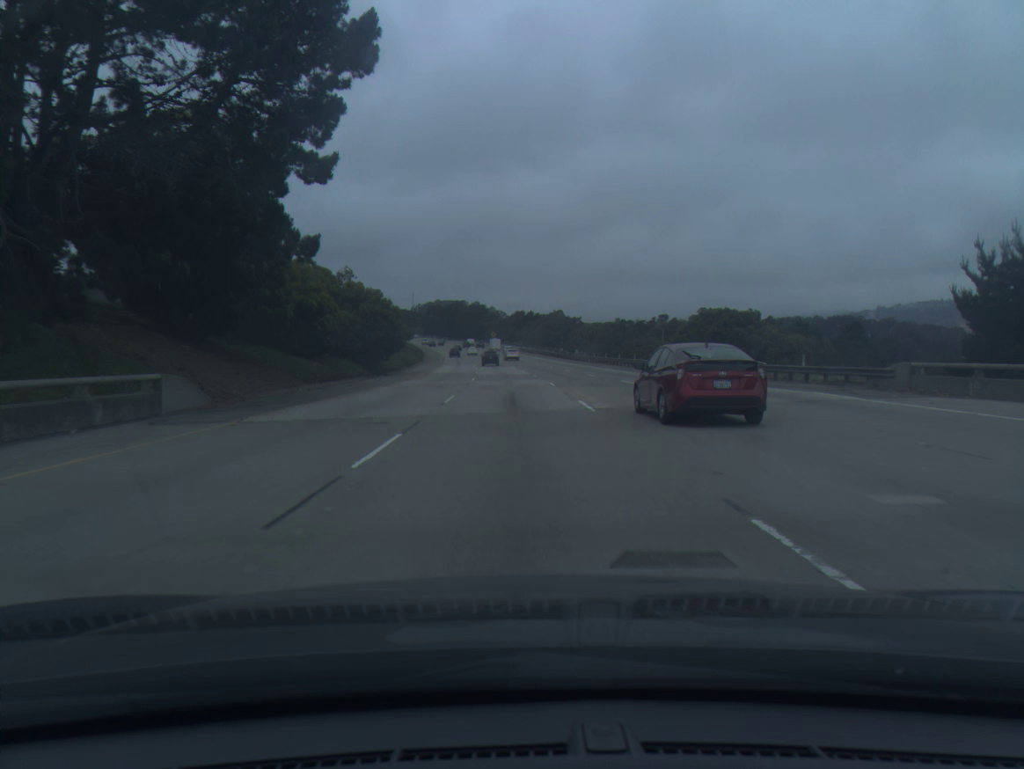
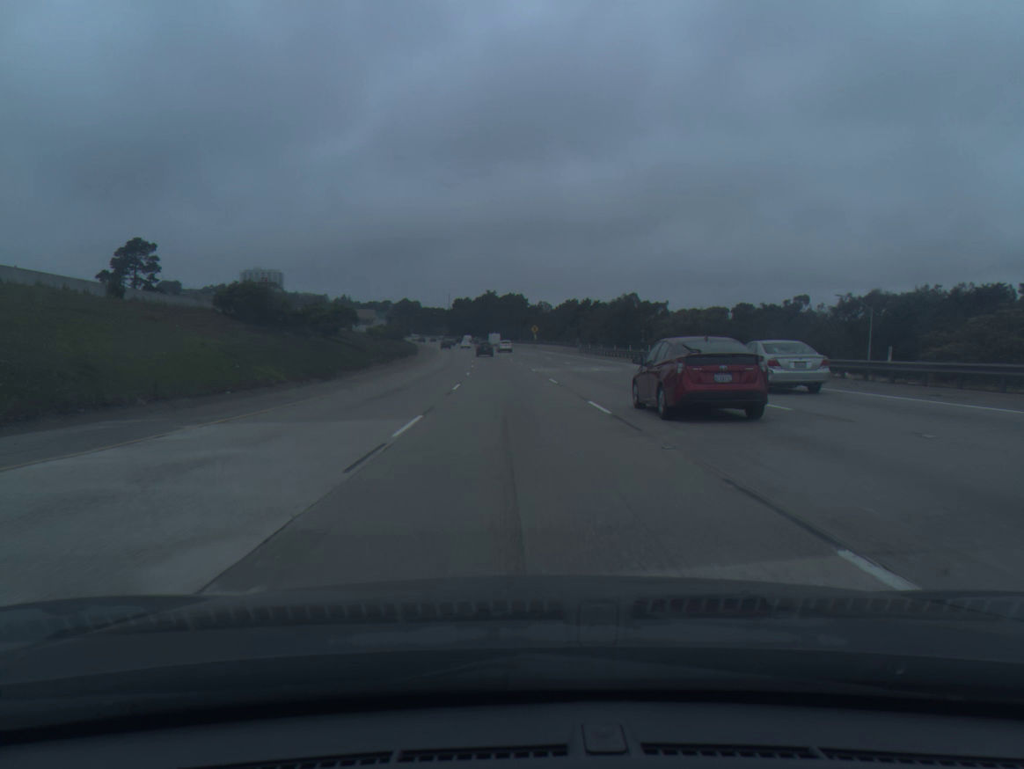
(-2.4, +75.5) m; -3°
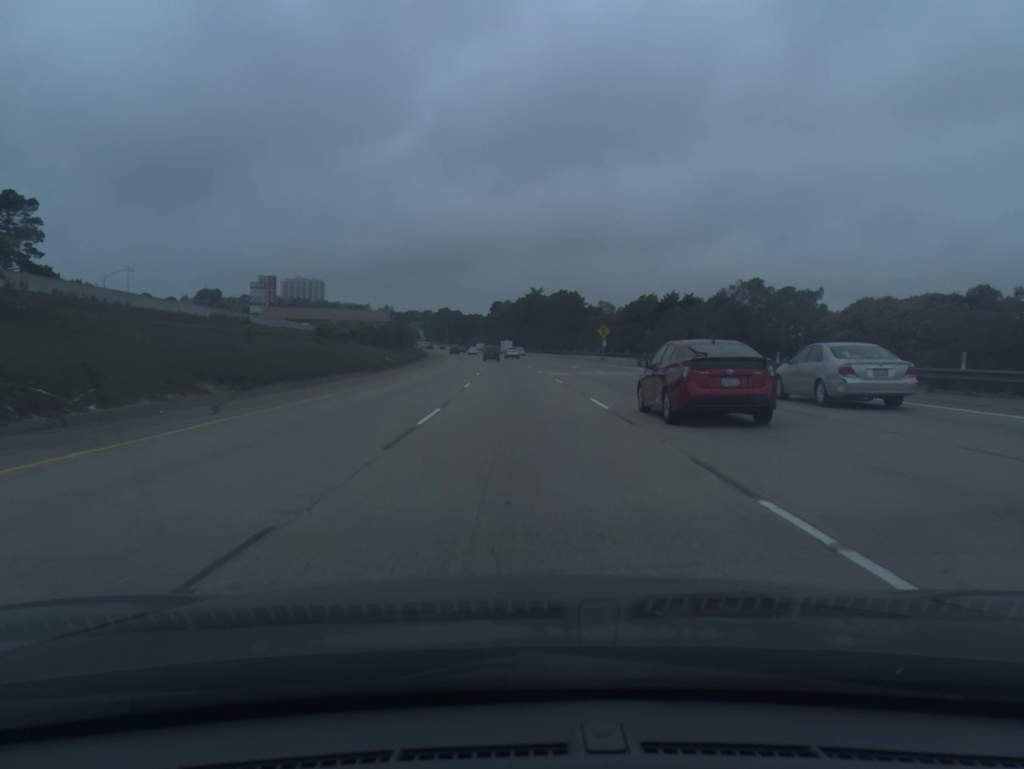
(-1.5, +56.4) m; -3°
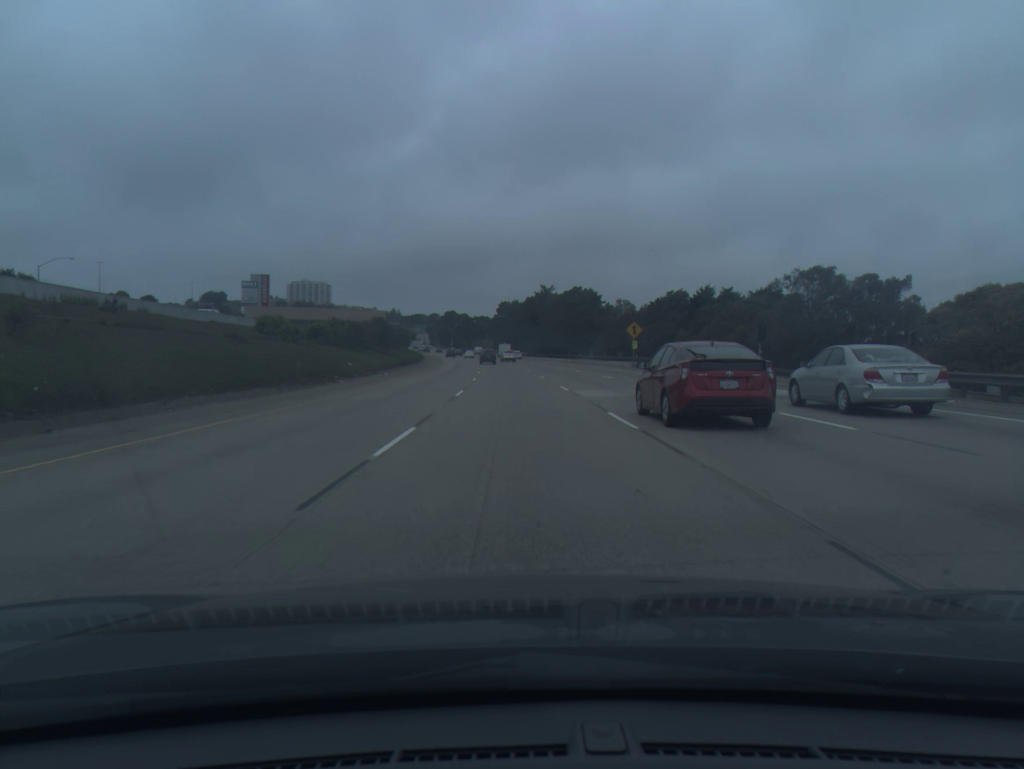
(-0.1, +18.7) m; -1°
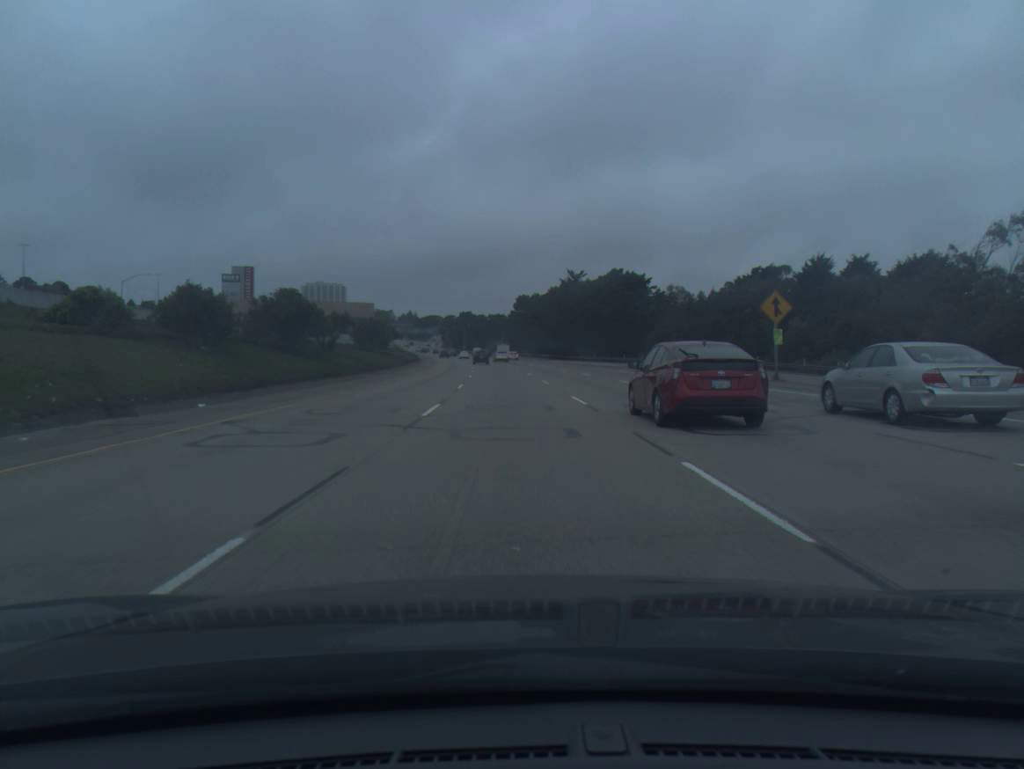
(-0.4, +37.2) m; -1°
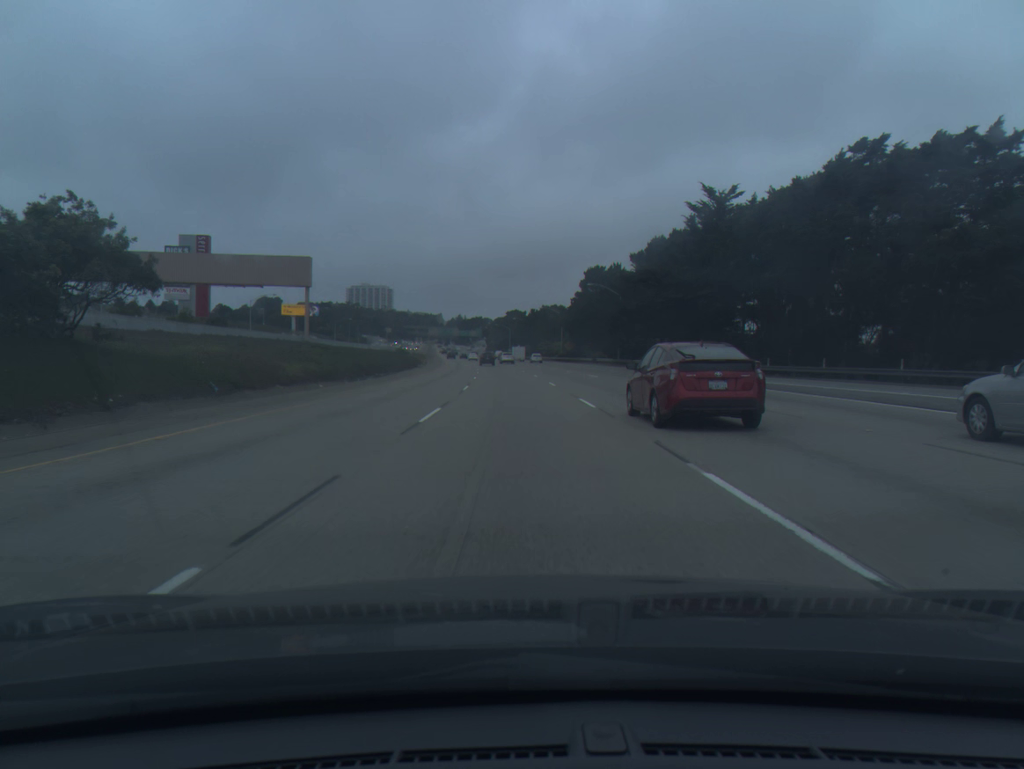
(-2.7, +74.0) m; -4°
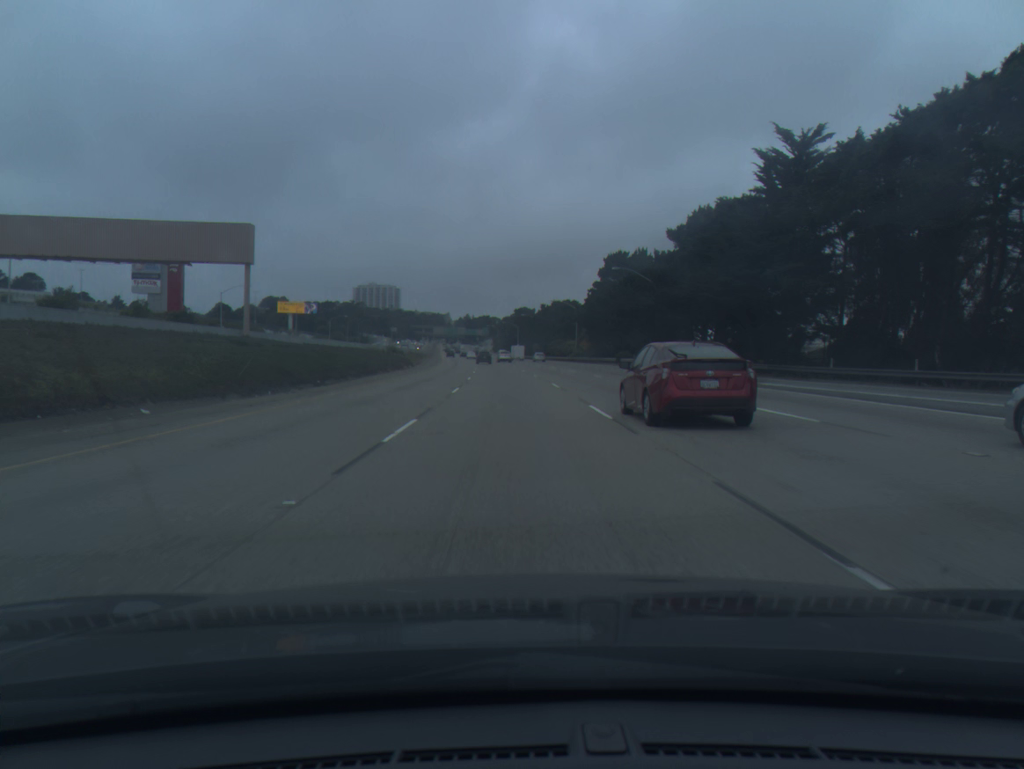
(-0.1, +18.5) m; -1°
